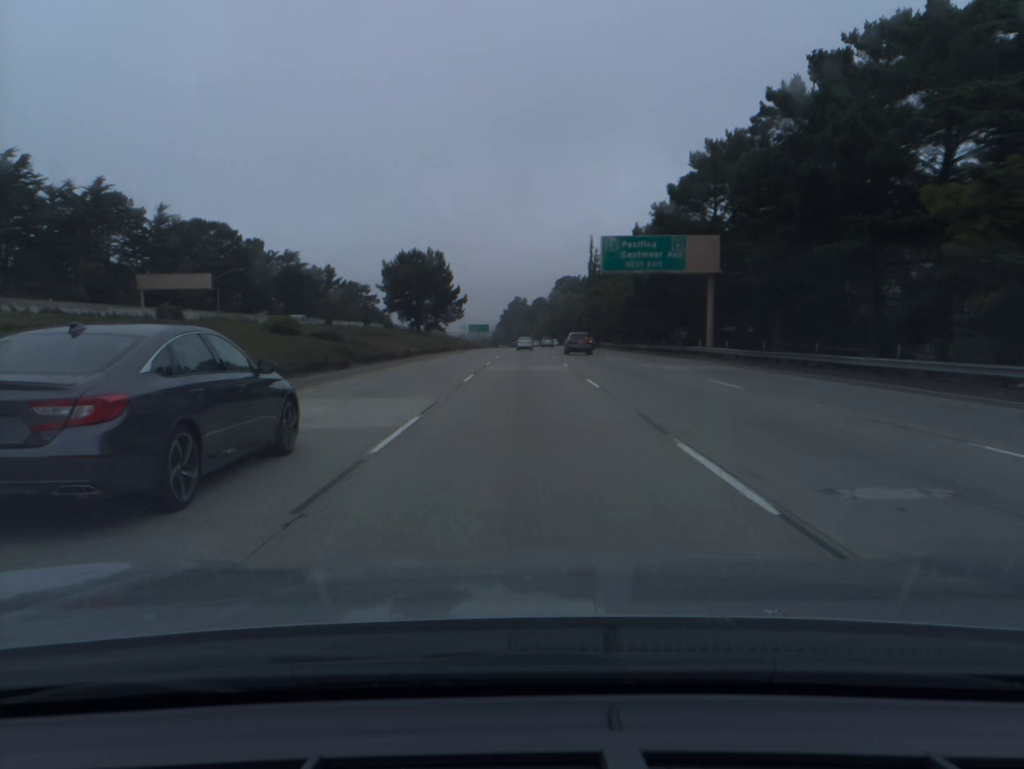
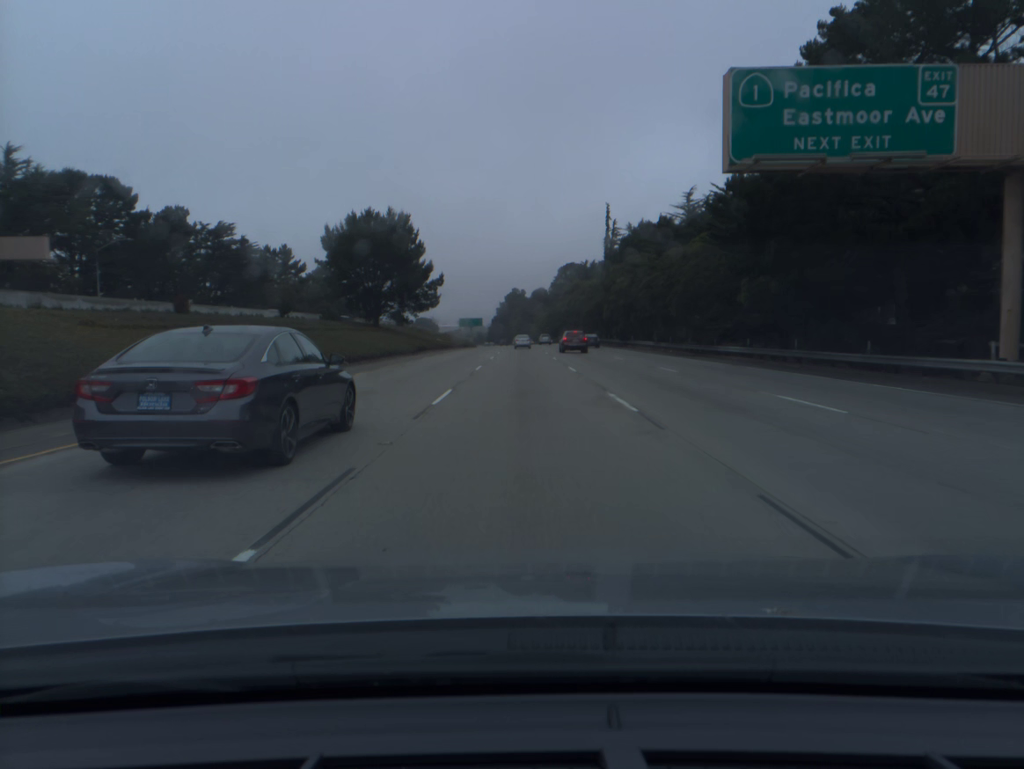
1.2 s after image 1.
(0.0, +36.1) m; 0°
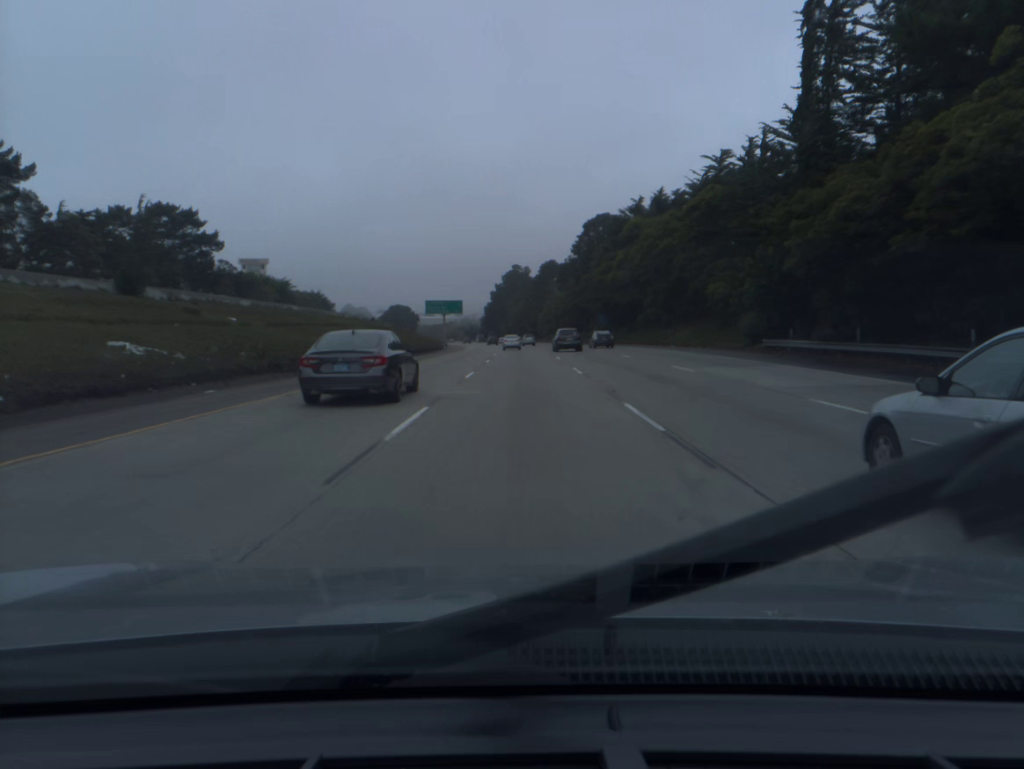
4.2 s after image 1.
(-0.1, +90.5) m; 0°
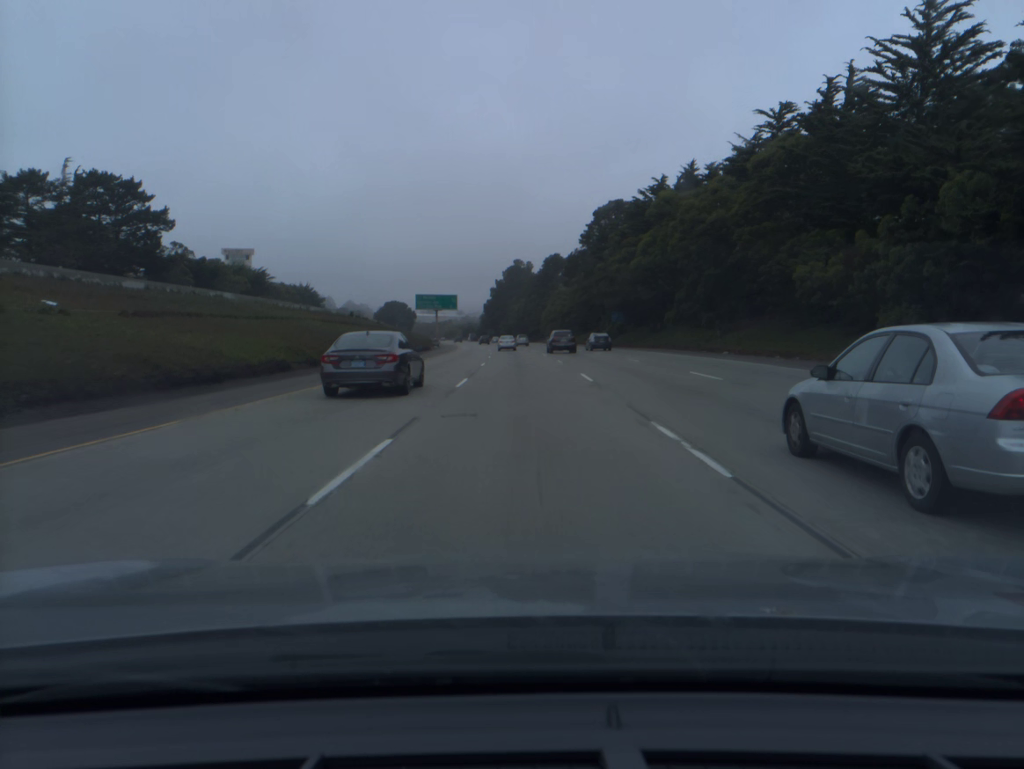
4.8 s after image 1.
(0.0, +18.1) m; 0°
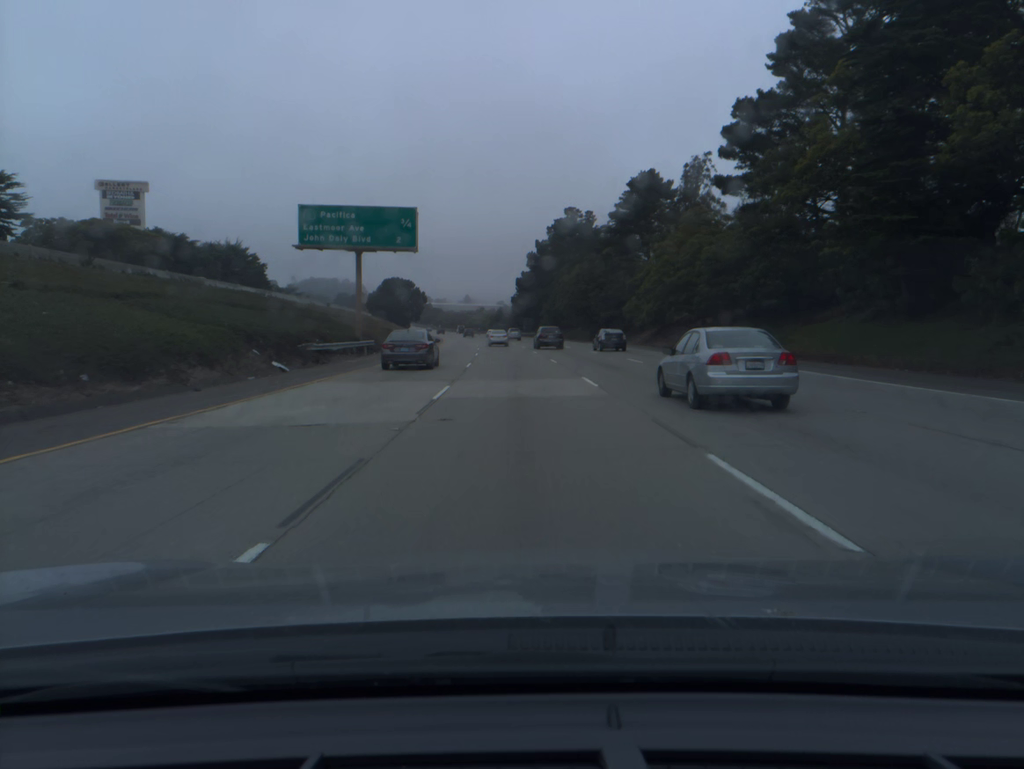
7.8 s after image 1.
(-1.9, +90.2) m; -3°
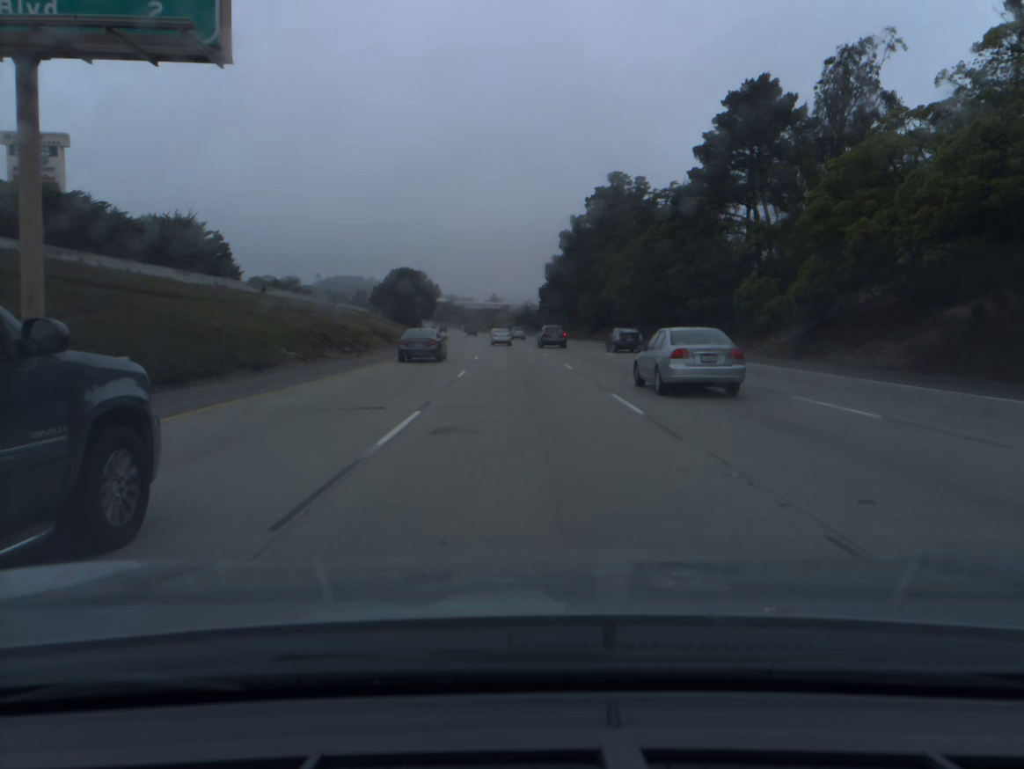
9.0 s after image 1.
(-0.6, +35.9) m; -2°
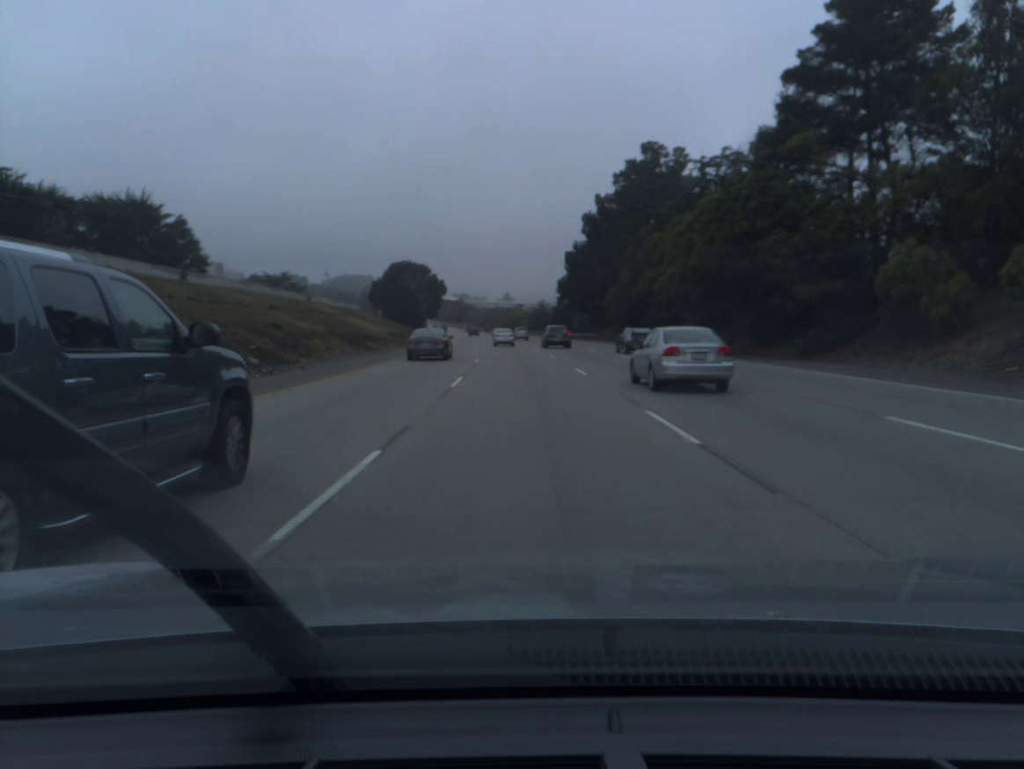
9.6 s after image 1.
(-0.2, +17.9) m; -1°
